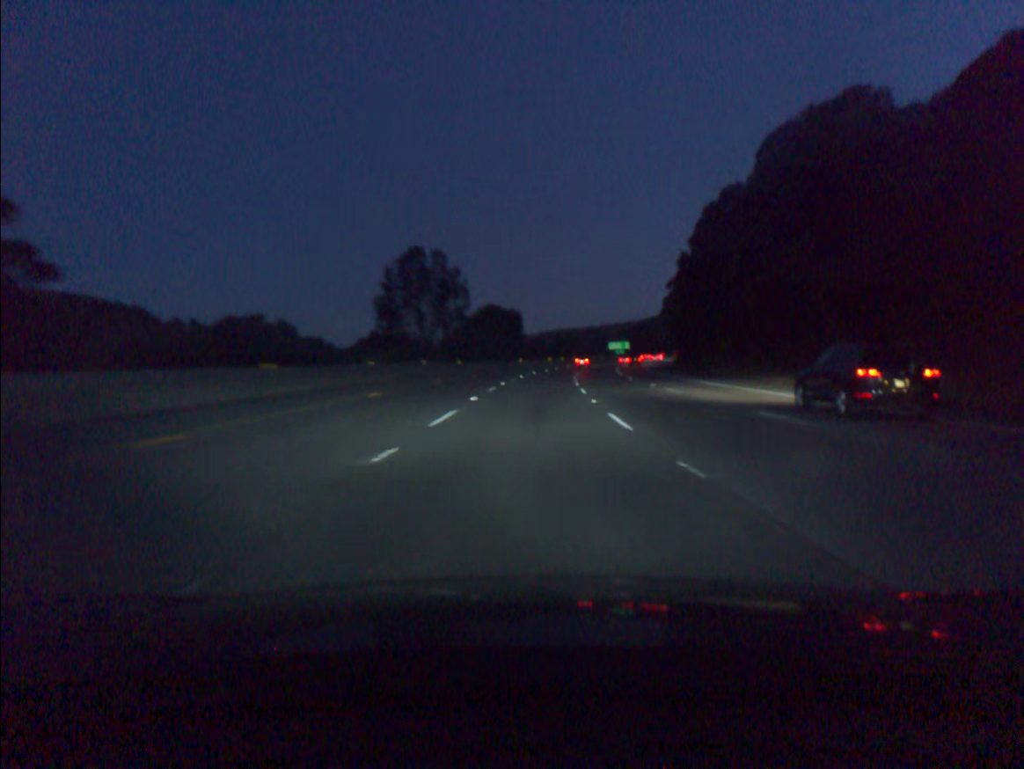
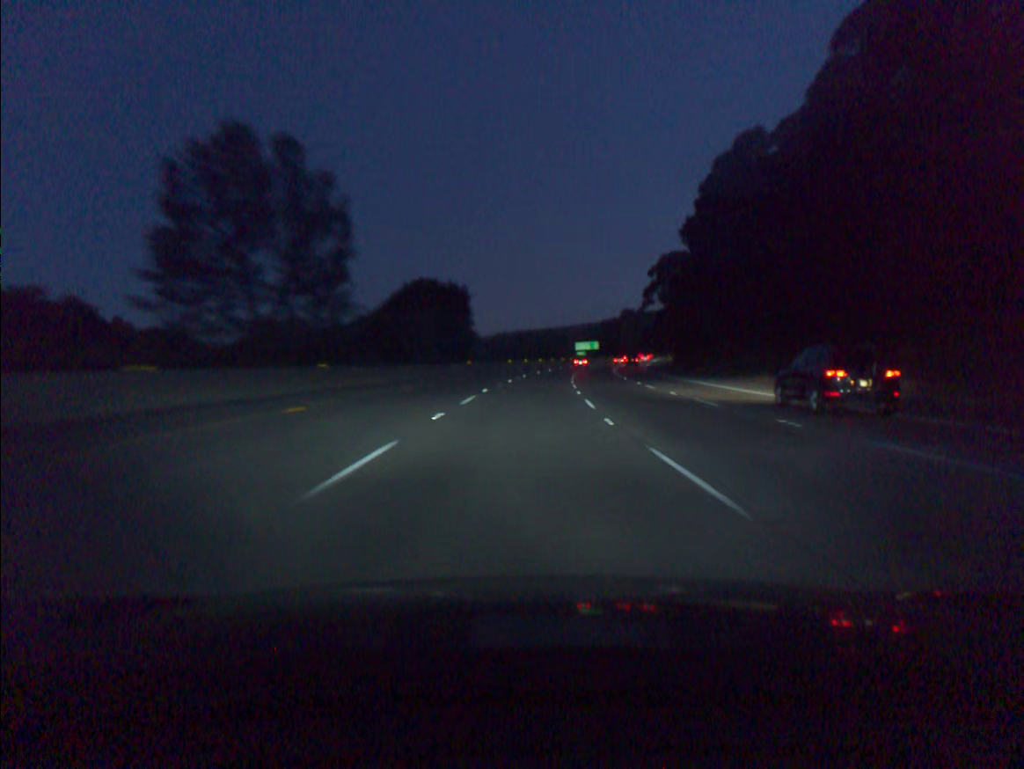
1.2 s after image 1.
(+1.0, +36.4) m; +3°
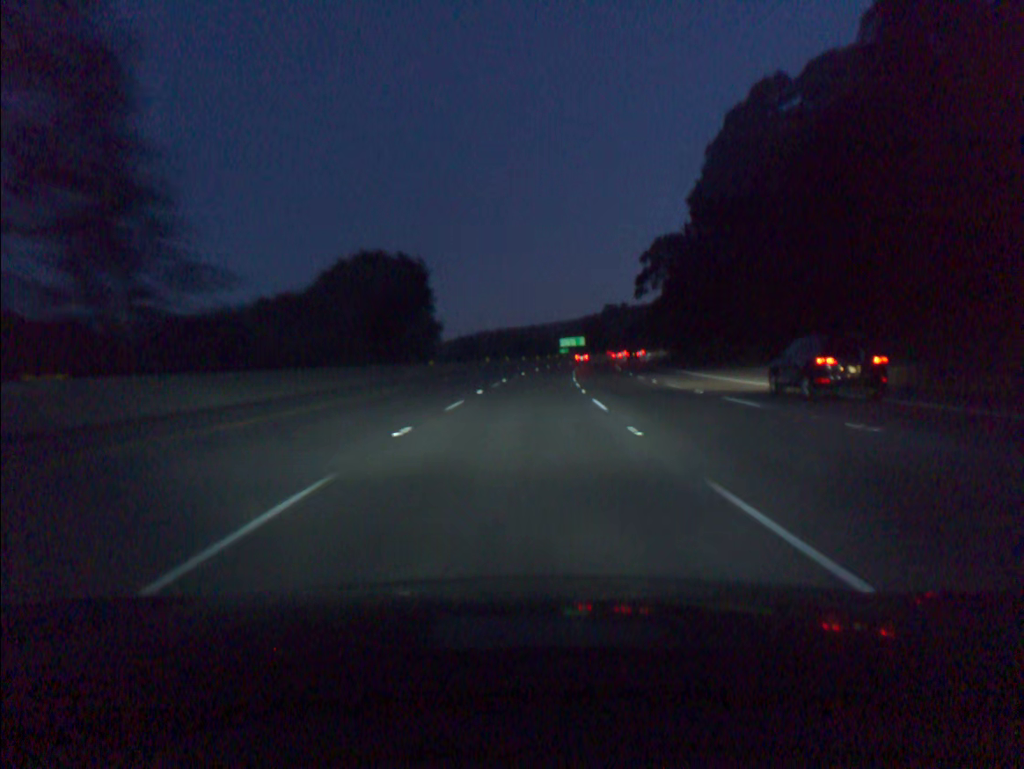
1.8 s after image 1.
(+0.3, +18.3) m; +1°
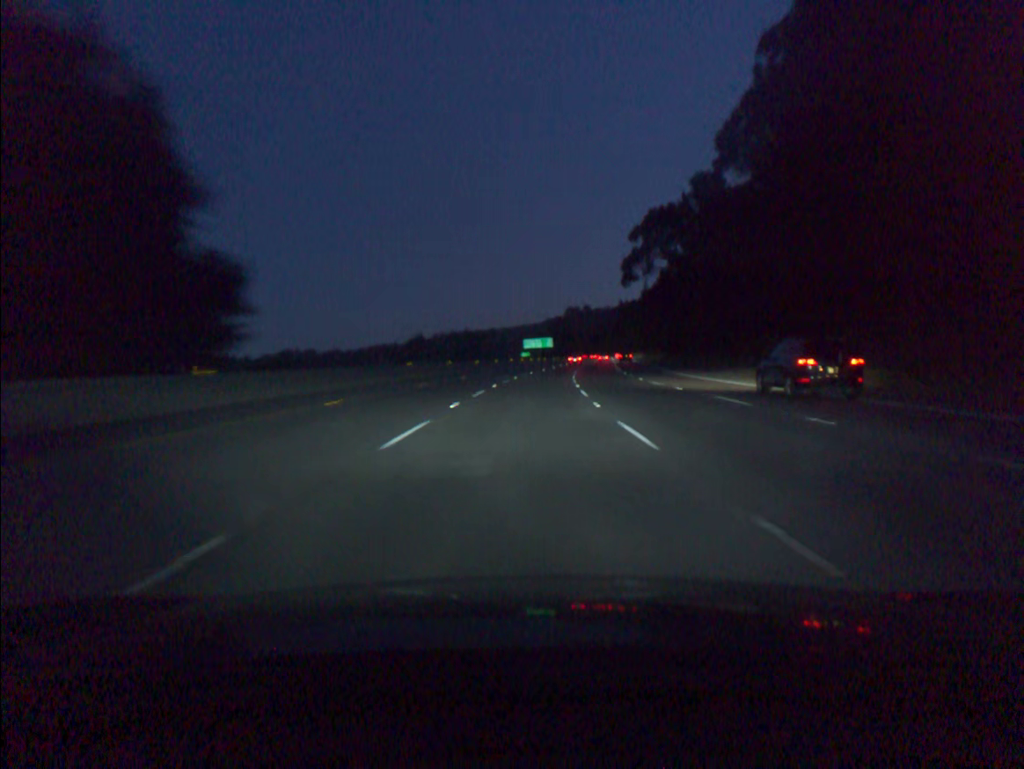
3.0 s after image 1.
(+0.9, +36.5) m; +3°
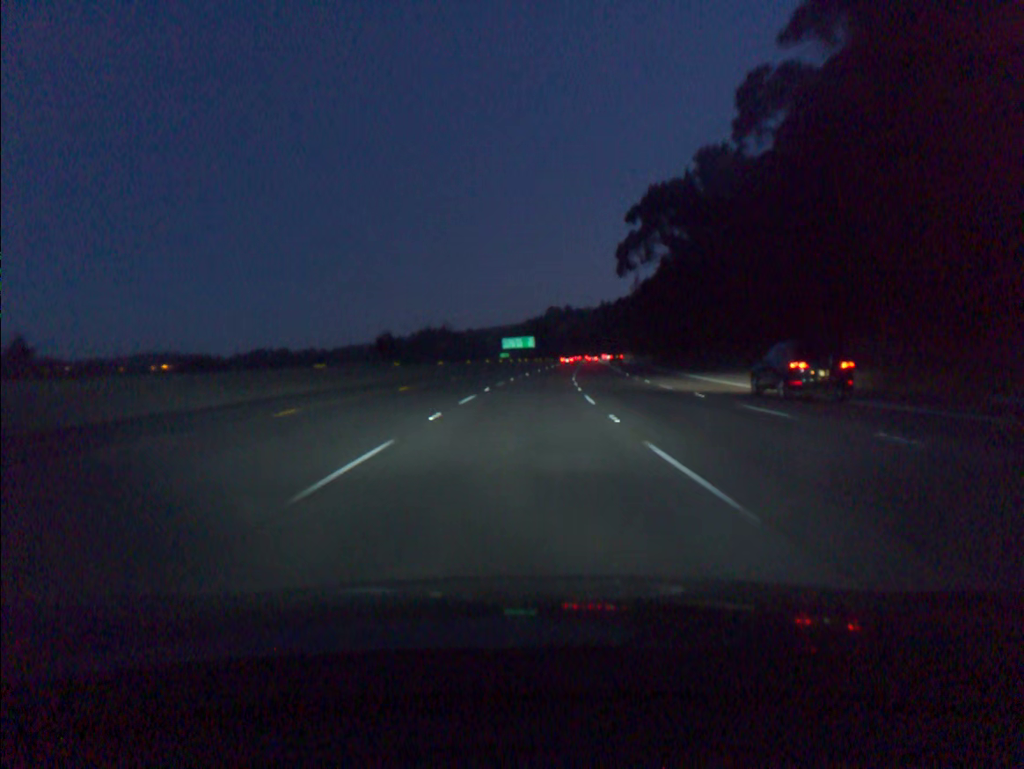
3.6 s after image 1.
(+0.2, +18.3) m; +1°
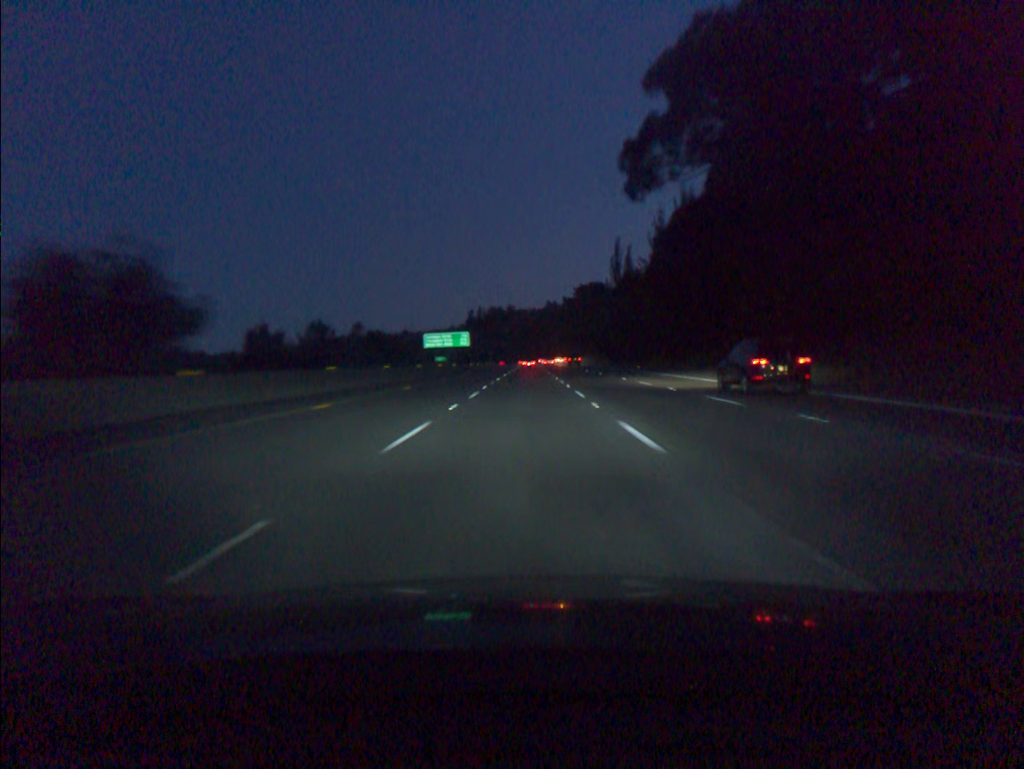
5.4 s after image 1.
(+2.2, +54.8) m; +4°
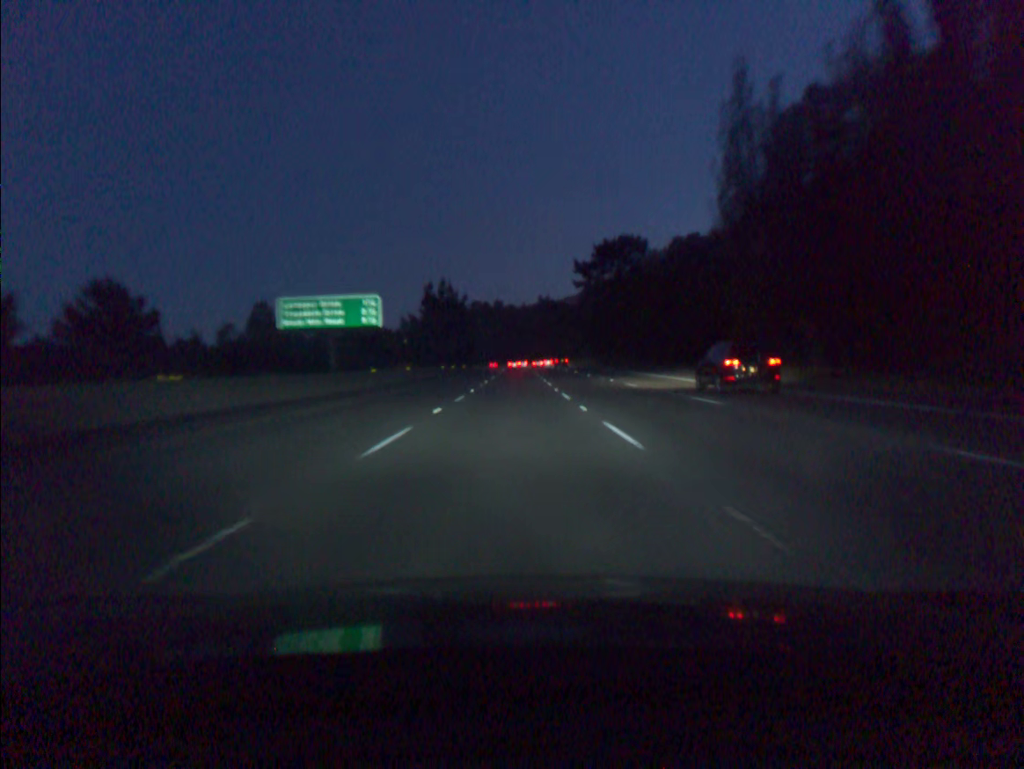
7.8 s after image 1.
(+1.0, +73.0) m; +1°
